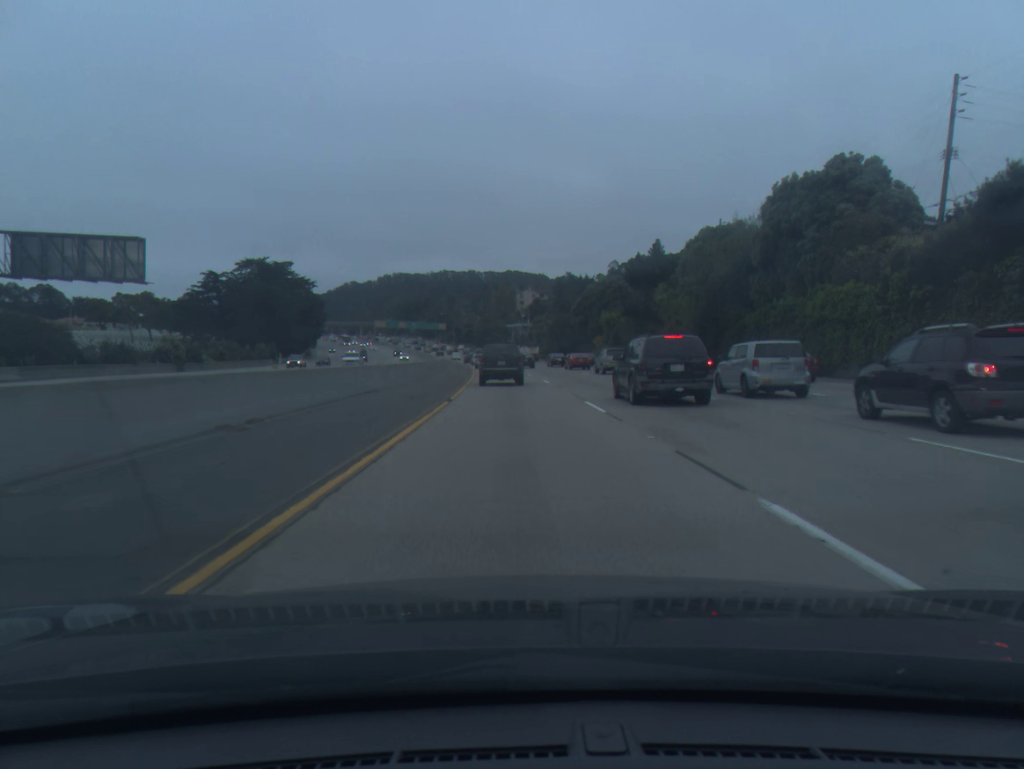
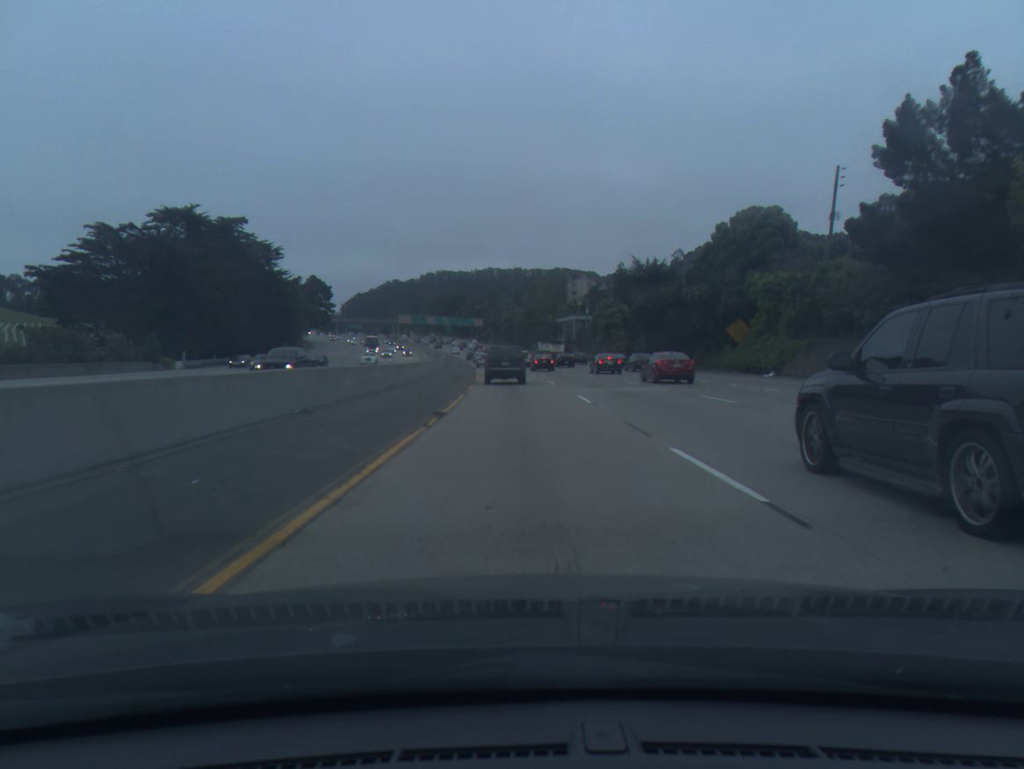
(-1.7, +57.6) m; -3°
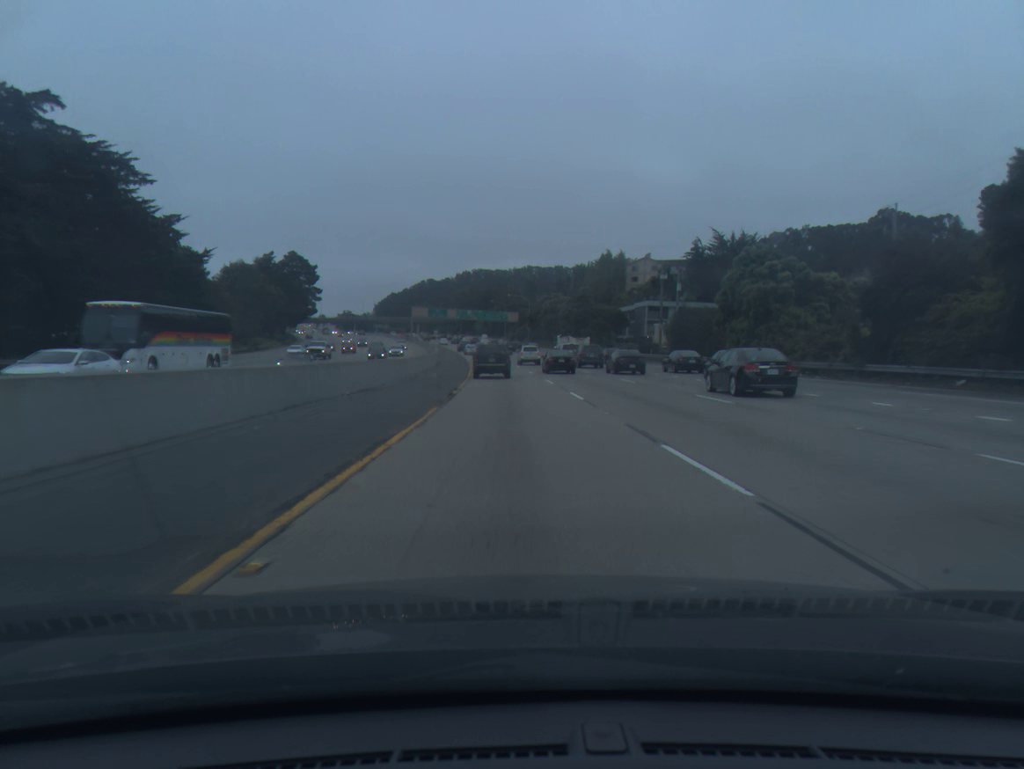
(-1.3, +57.8) m; -3°
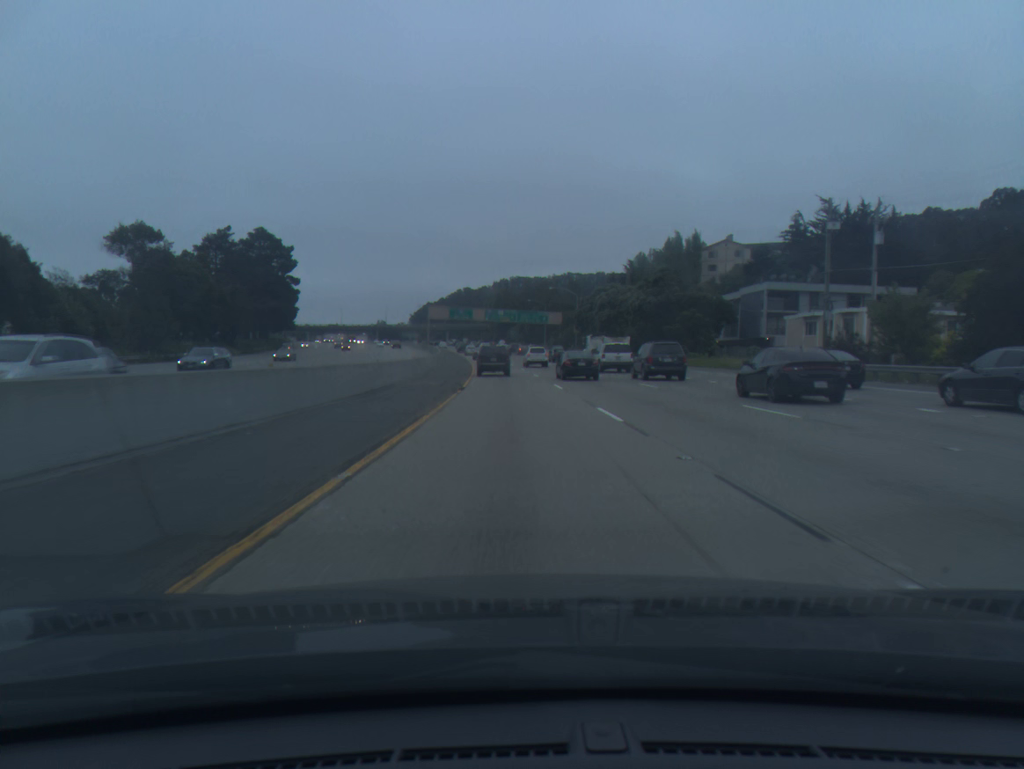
(-1.2, +46.6) m; -3°
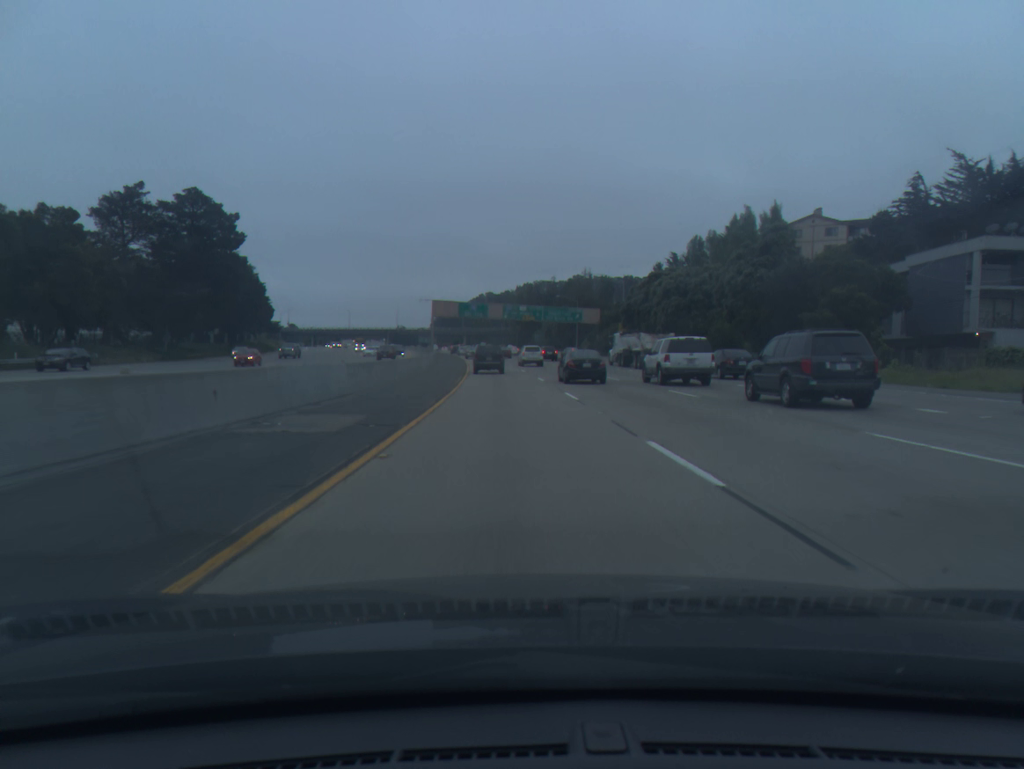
(-0.6, +35.9) m; -2°
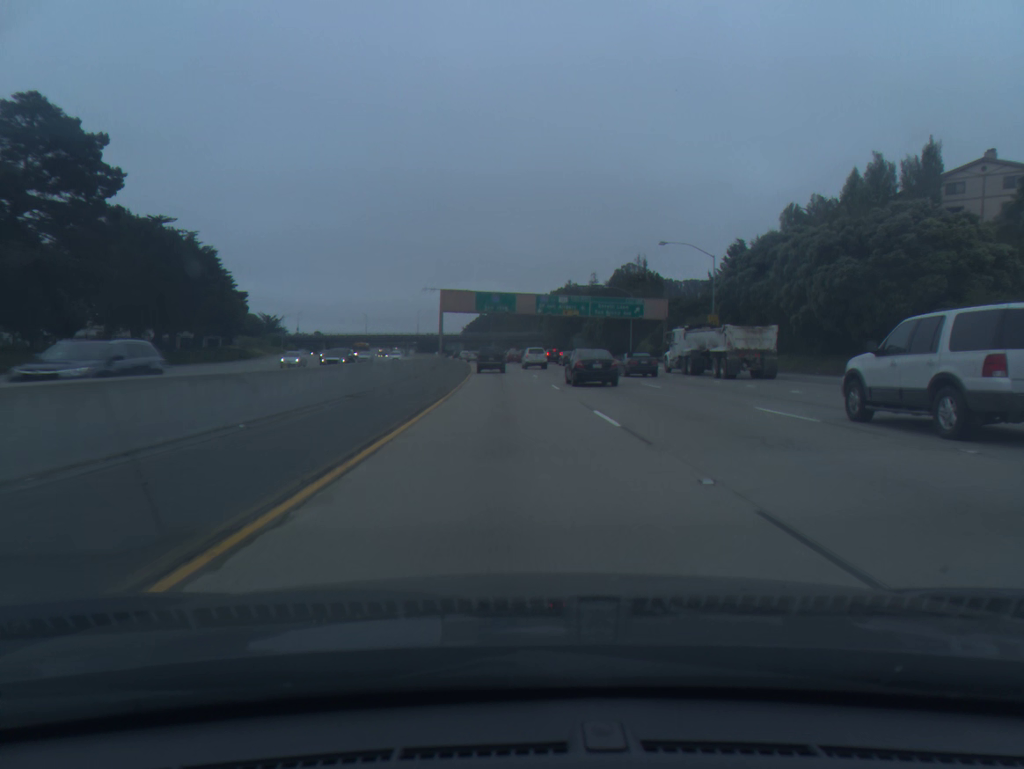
(-0.7, +36.8) m; -2°
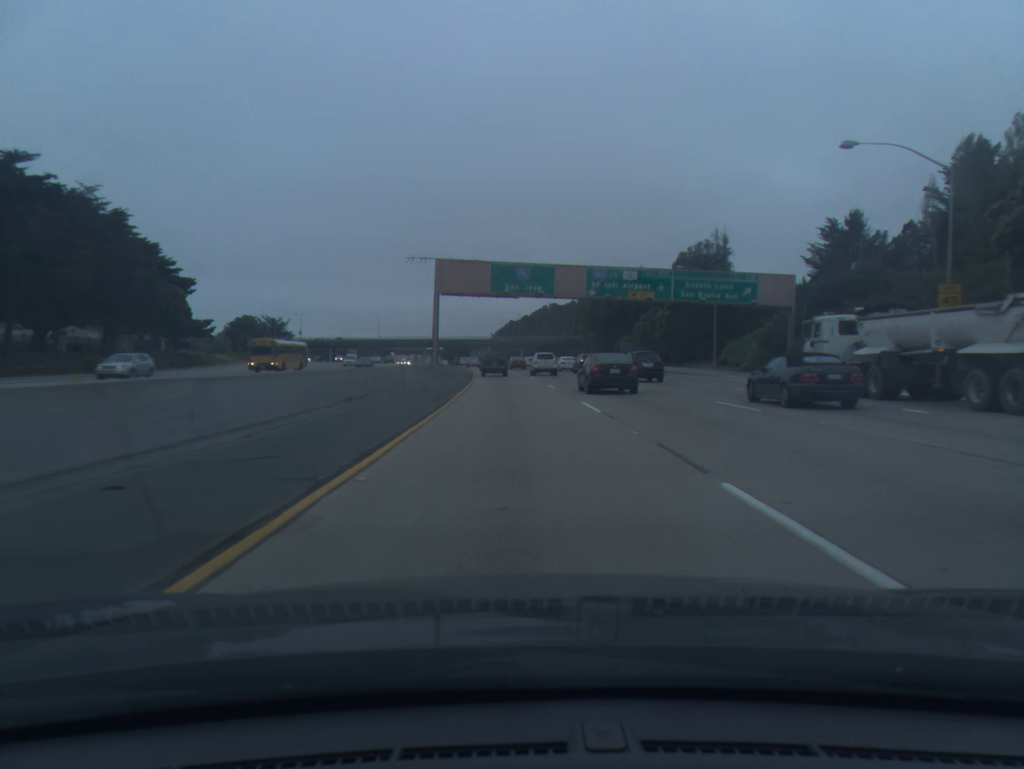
(-0.8, +38.0) m; -2°
